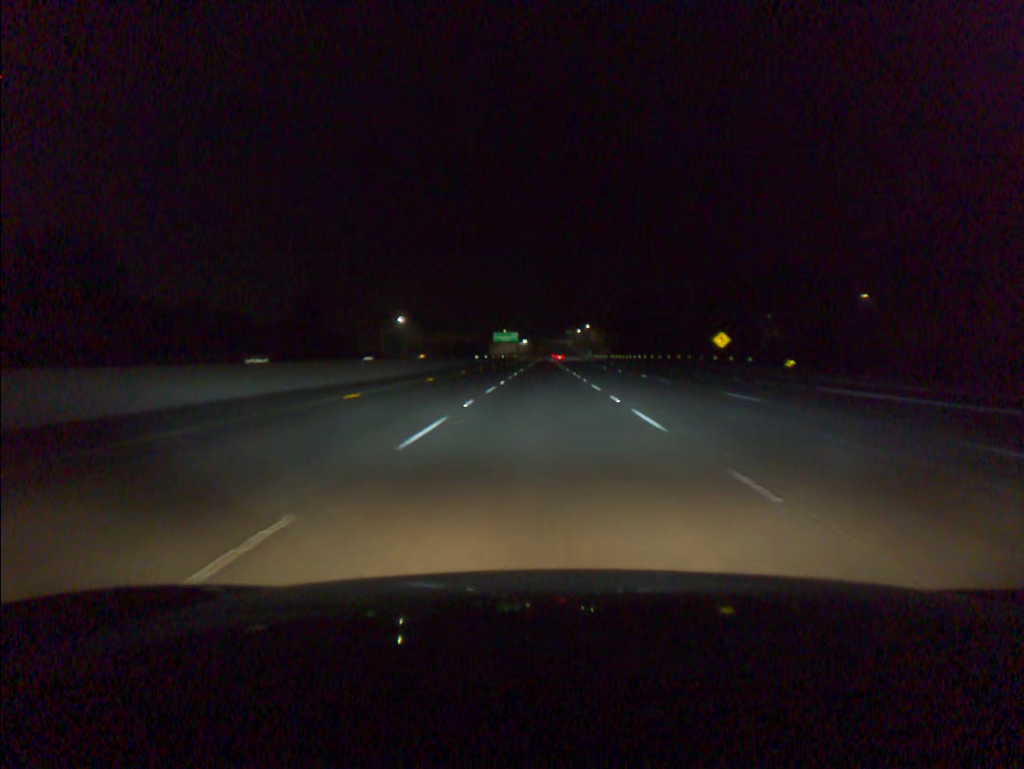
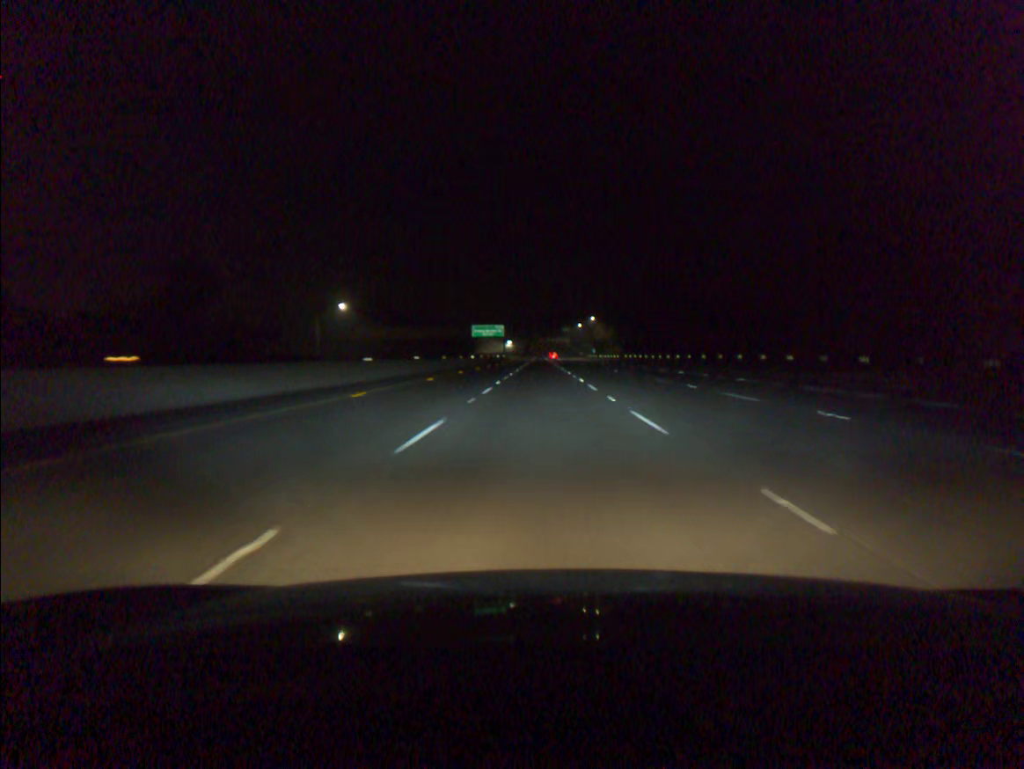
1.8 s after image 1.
(+0.2, +57.4) m; 0°
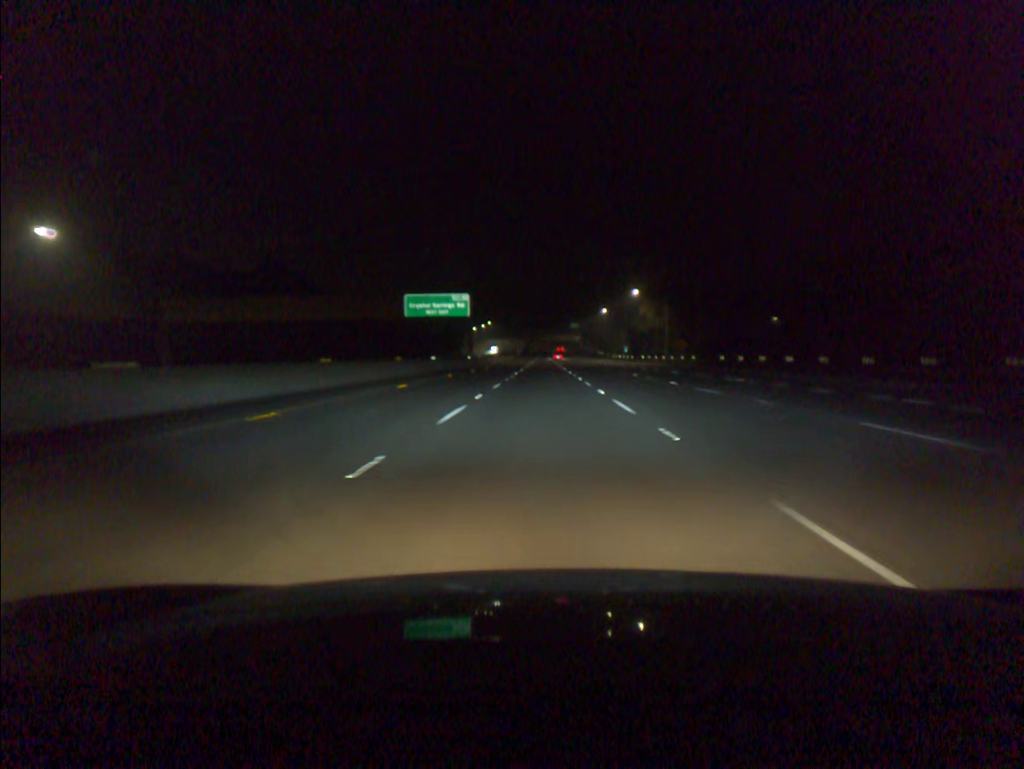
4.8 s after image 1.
(-0.1, +95.6) m; 0°
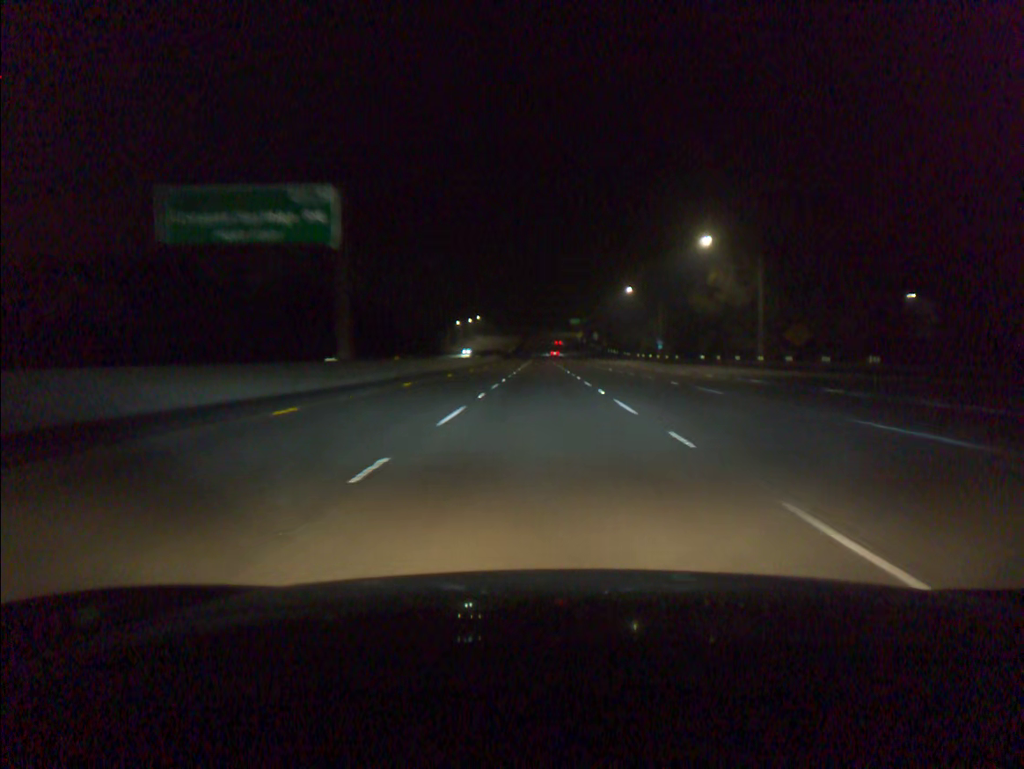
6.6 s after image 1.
(+0.1, +57.3) m; 0°
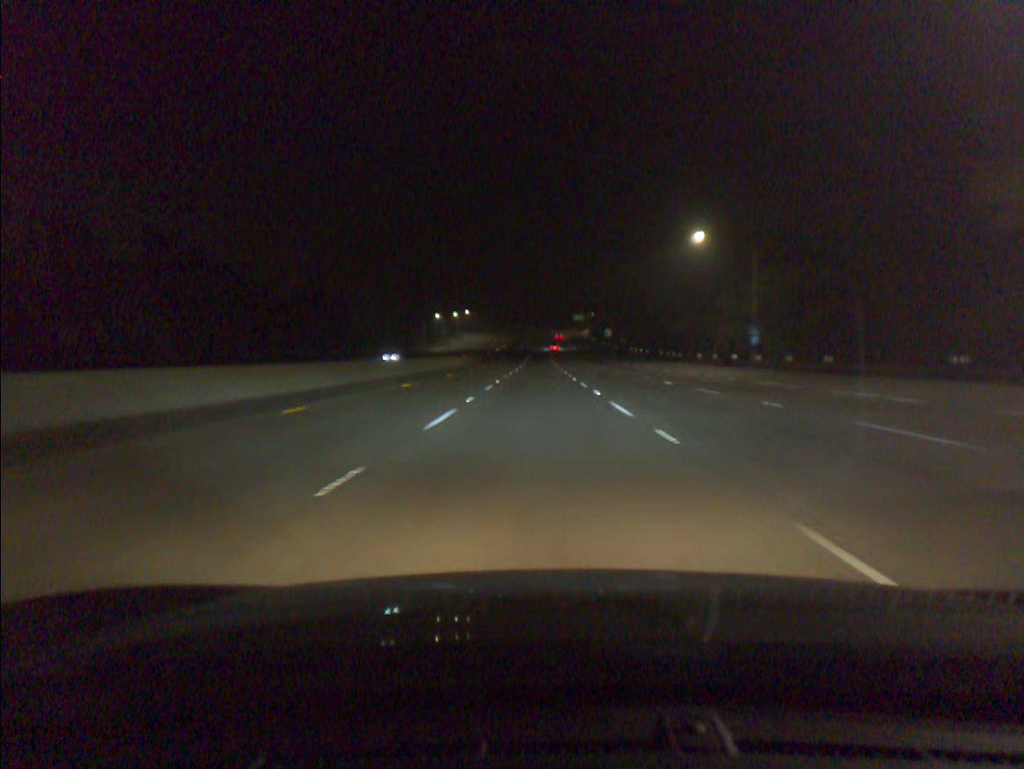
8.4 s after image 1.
(+0.1, +57.4) m; 0°
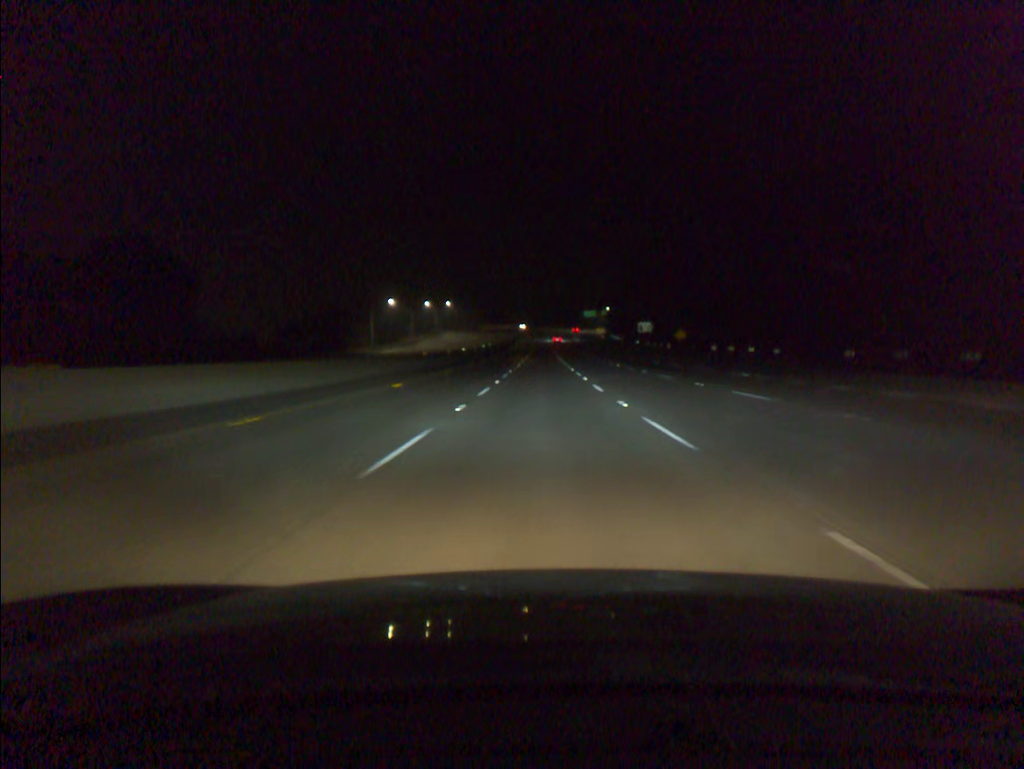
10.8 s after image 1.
(-0.3, +76.5) m; 0°
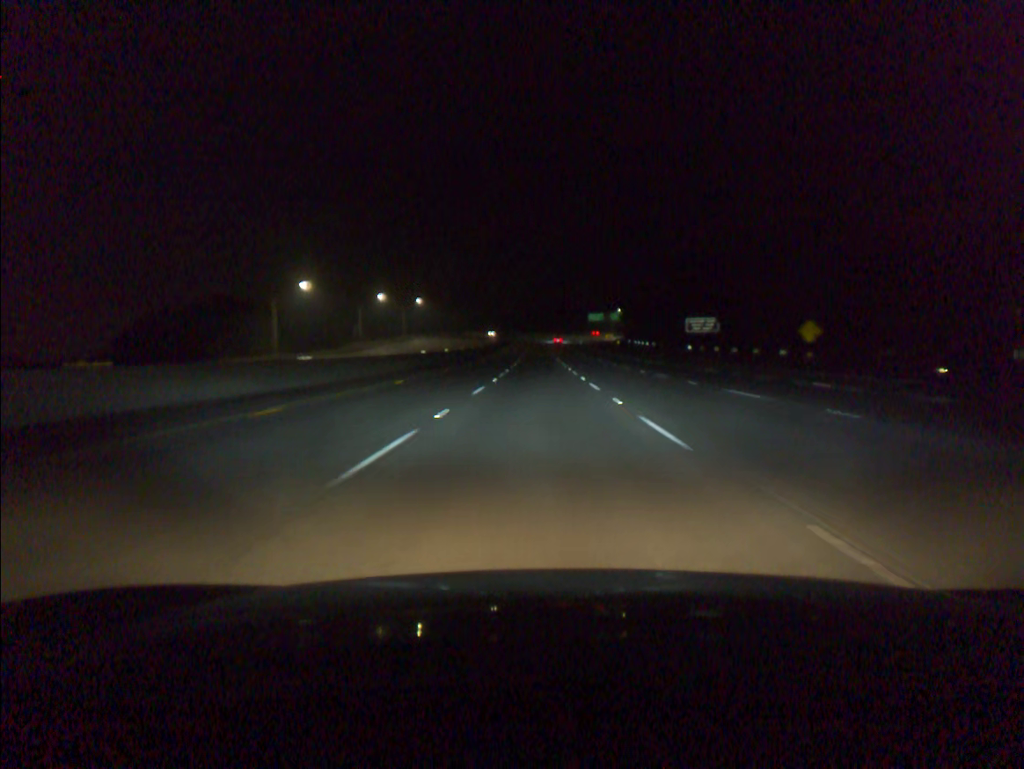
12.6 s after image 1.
(+0.1, +57.1) m; 0°
